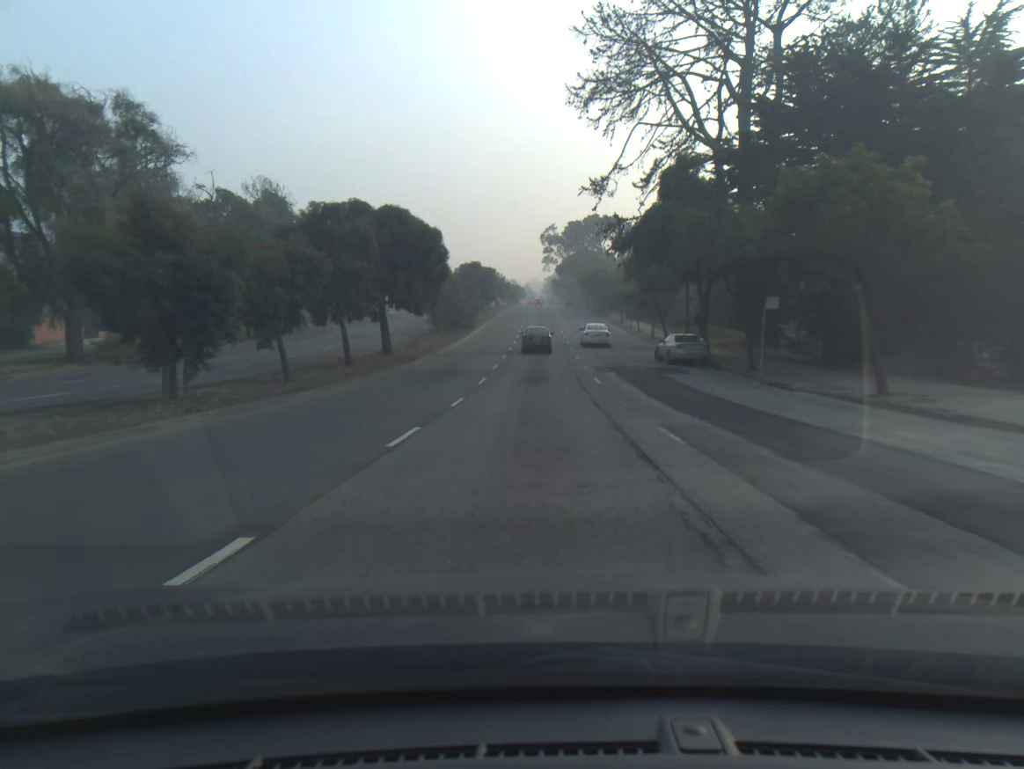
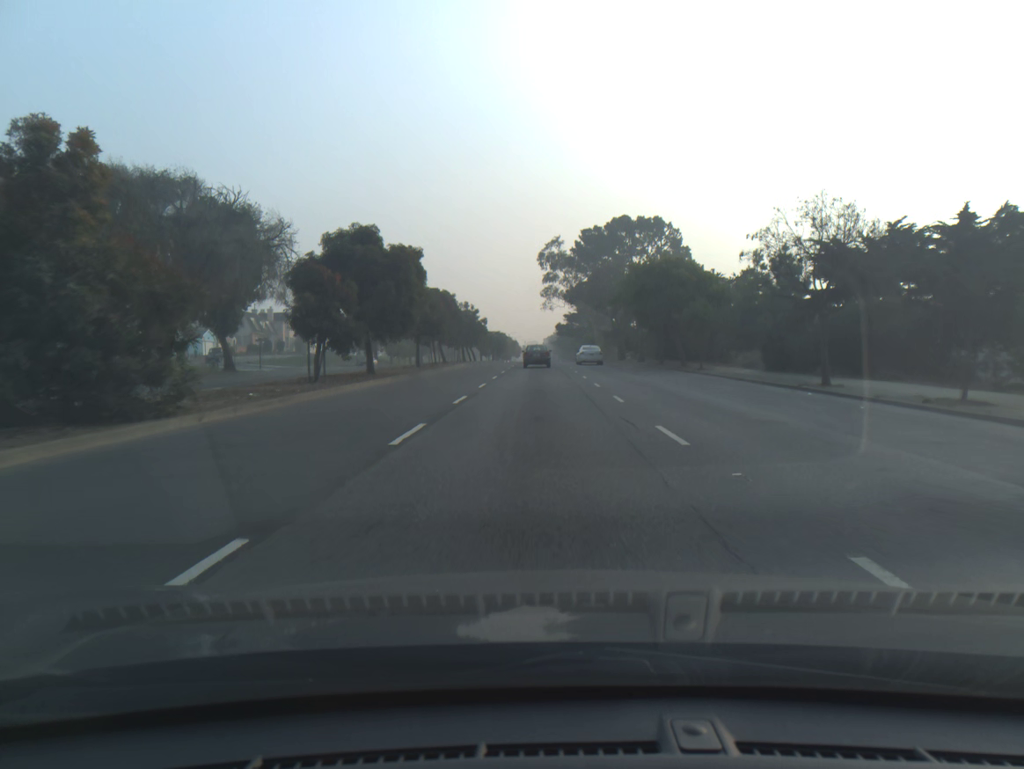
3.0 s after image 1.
(0.0, +57.5) m; 0°
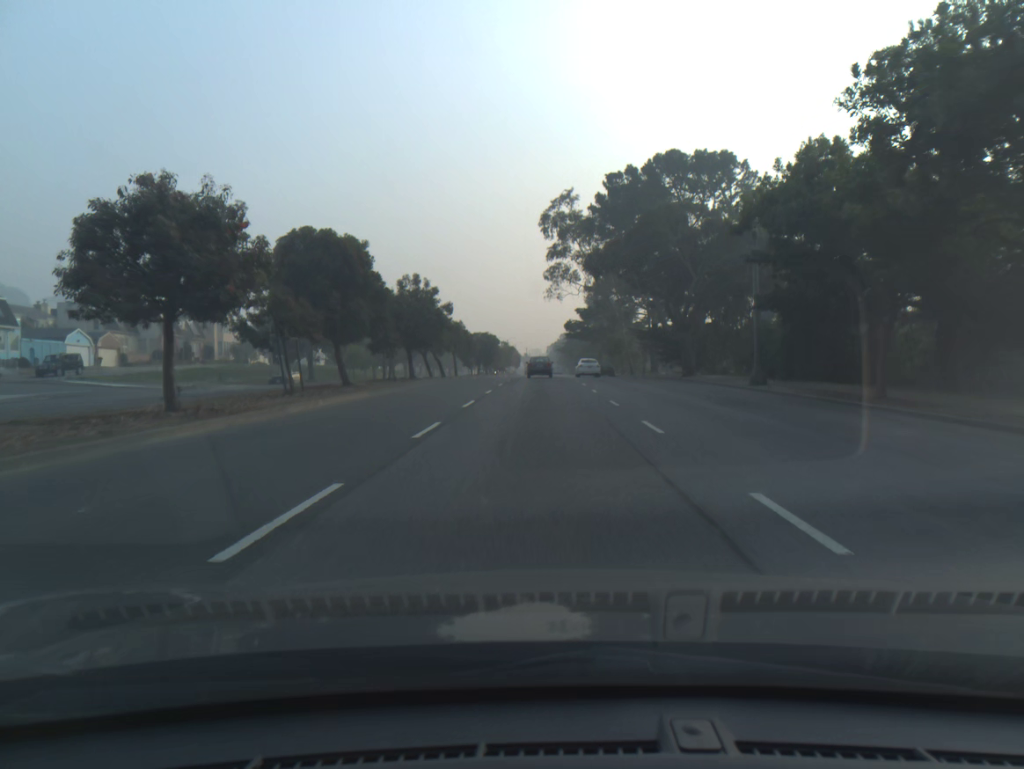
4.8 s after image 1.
(-0.1, +34.0) m; 0°
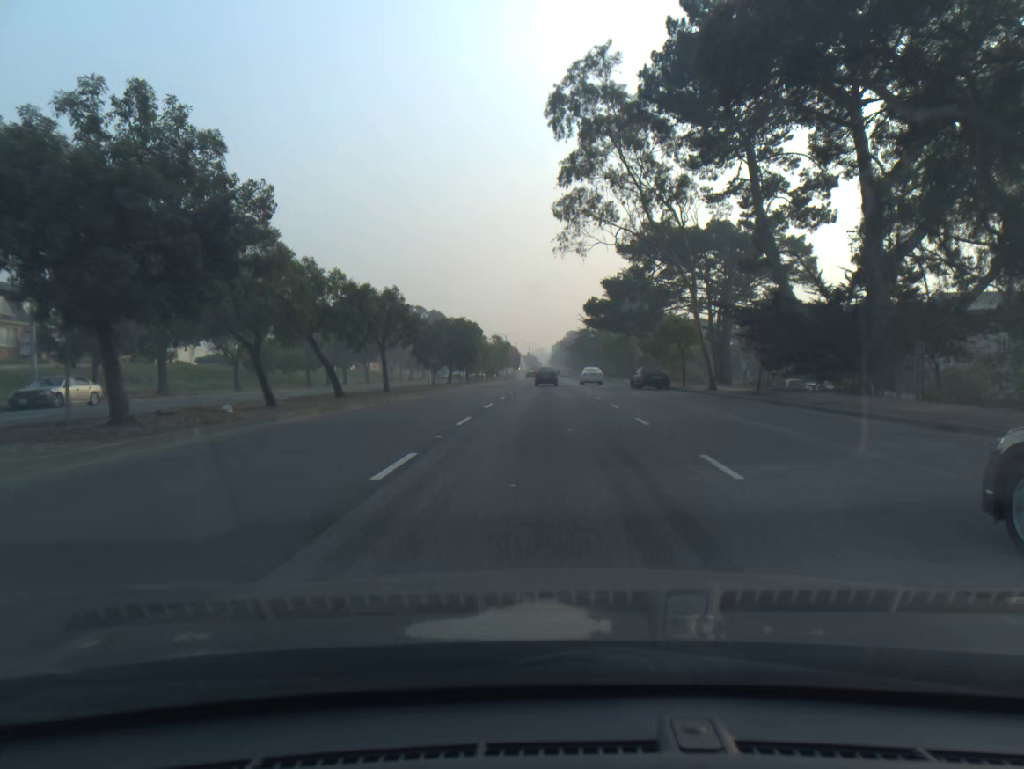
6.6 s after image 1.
(-0.2, +32.9) m; 0°
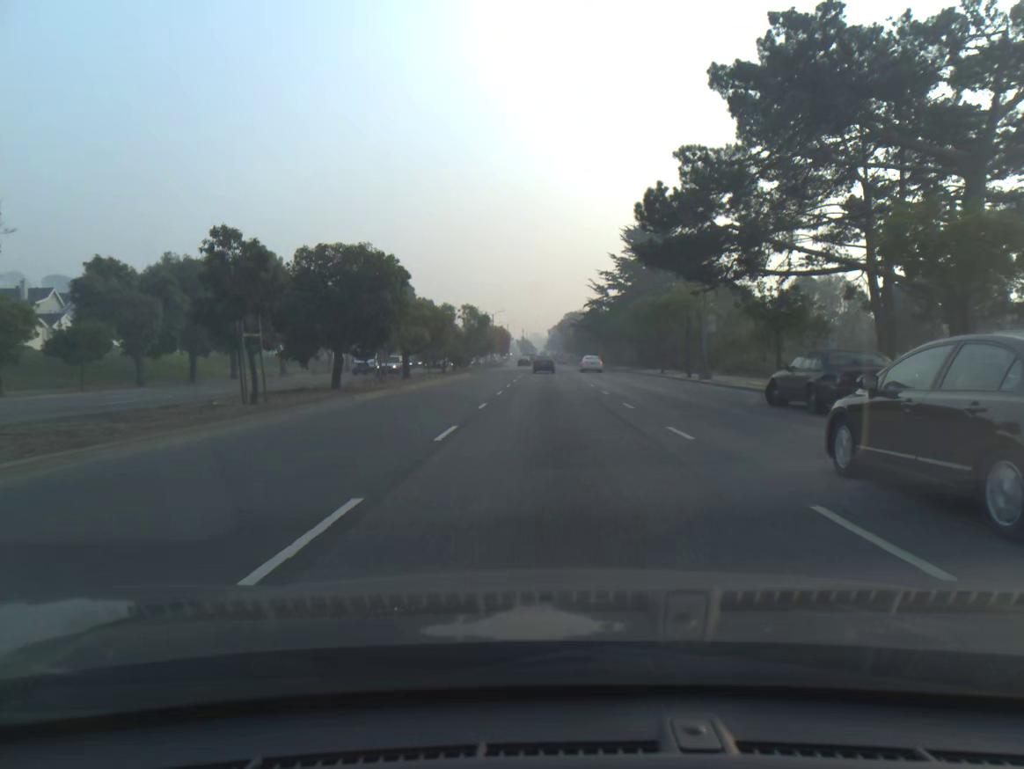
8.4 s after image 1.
(0.0, +32.2) m; 0°
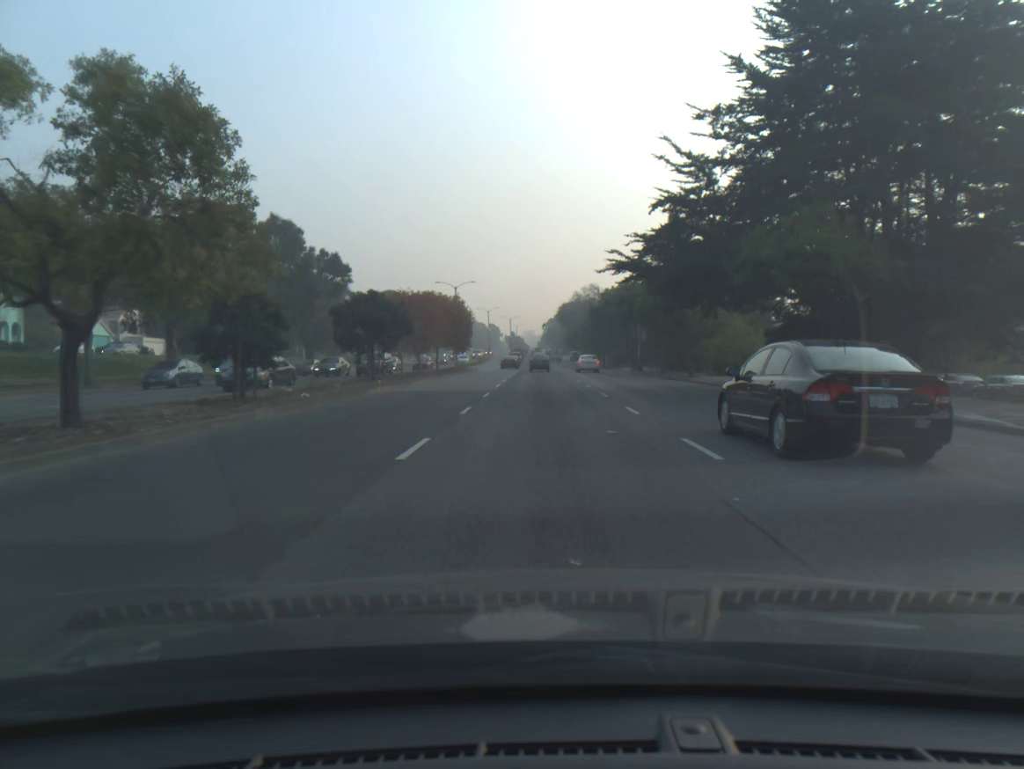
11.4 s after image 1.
(+0.1, +53.1) m; 0°
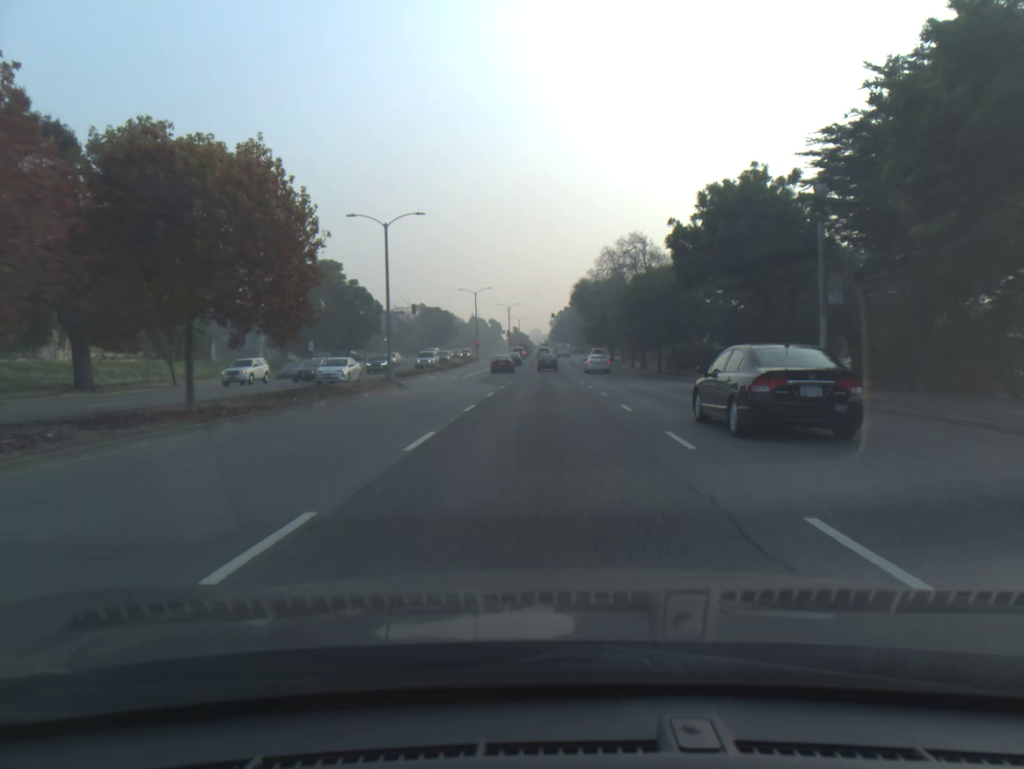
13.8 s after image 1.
(-0.1, +41.8) m; -1°
